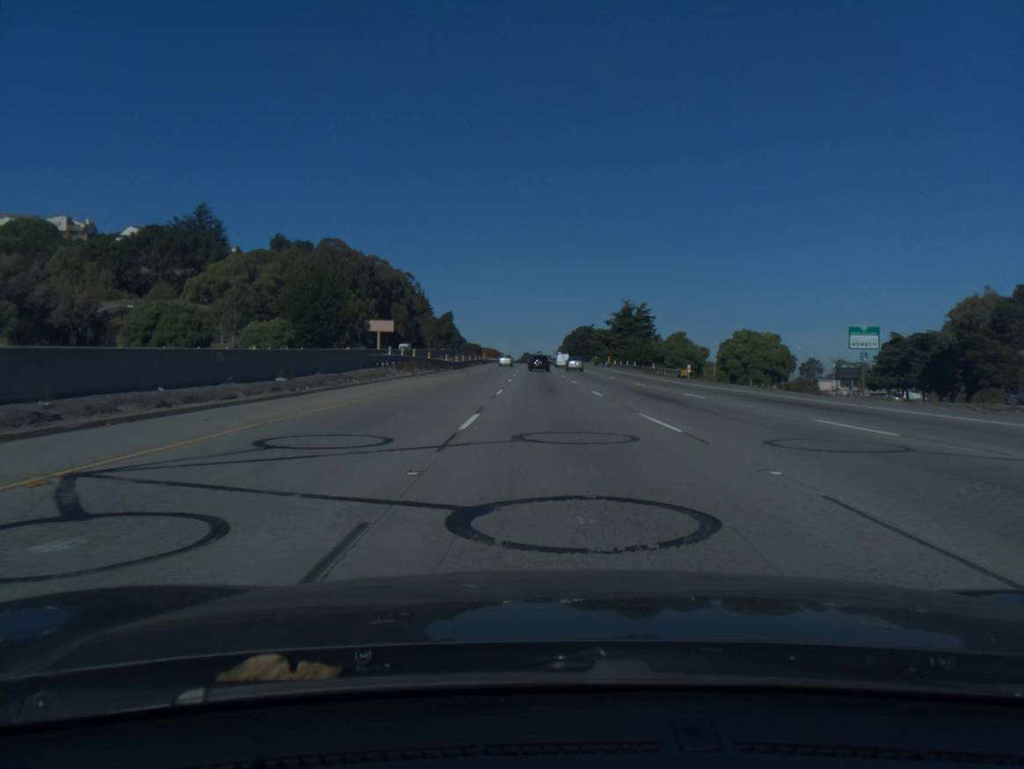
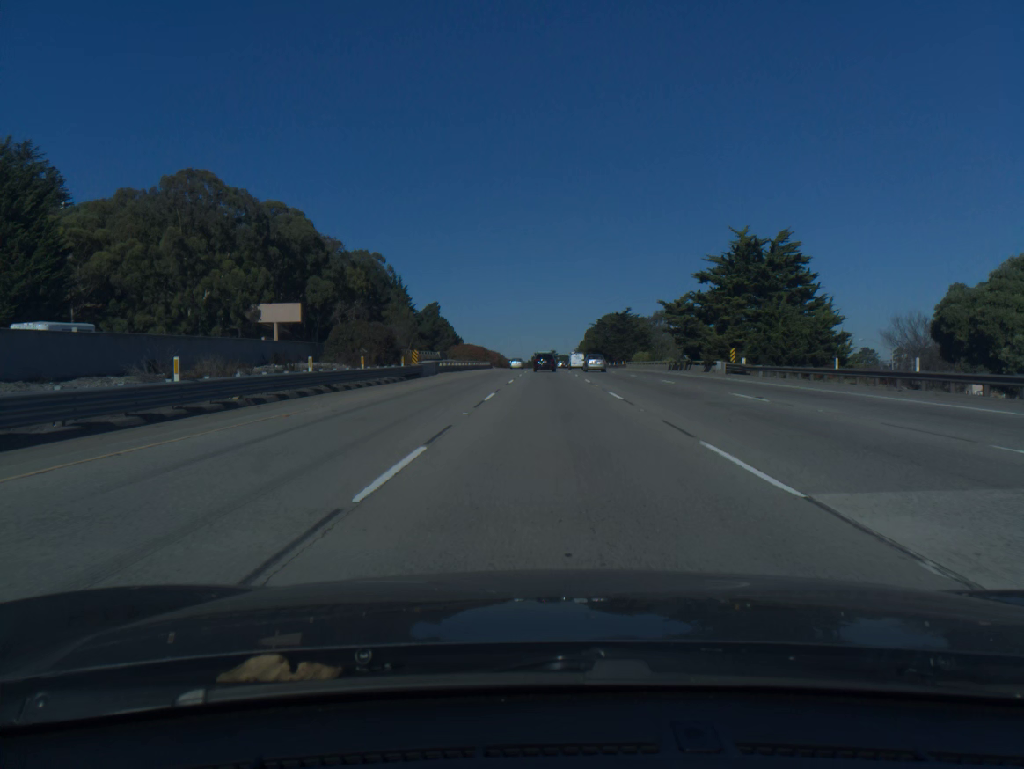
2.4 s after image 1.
(-0.8, +79.7) m; -1°
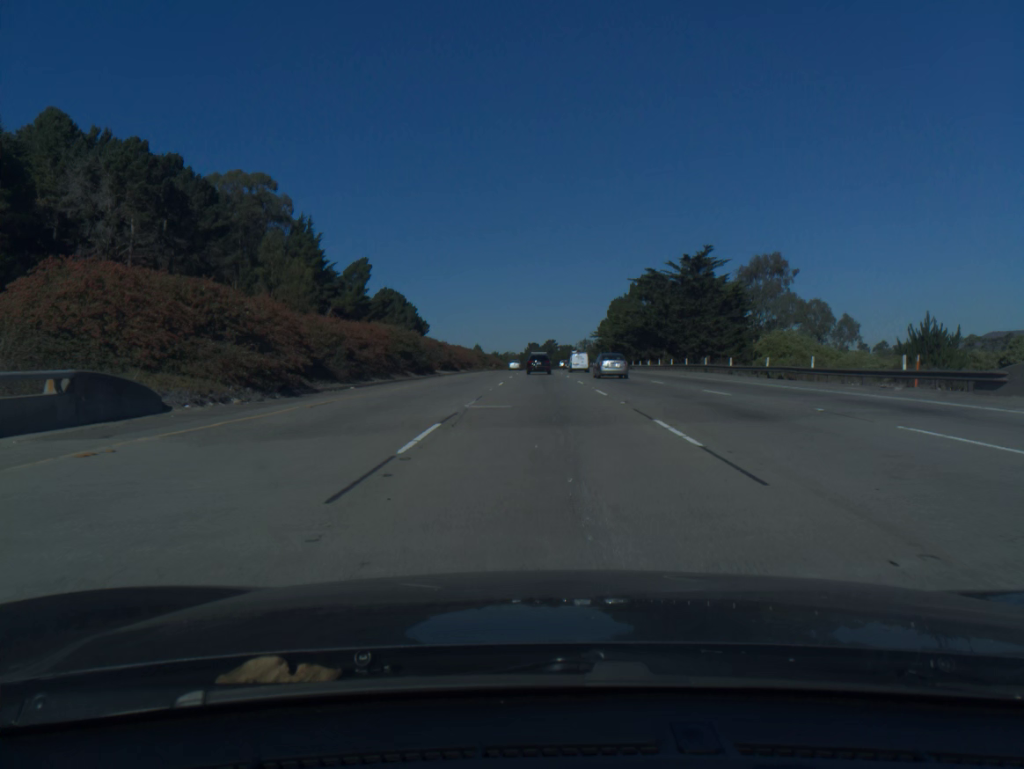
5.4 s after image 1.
(+0.4, +99.7) m; 0°
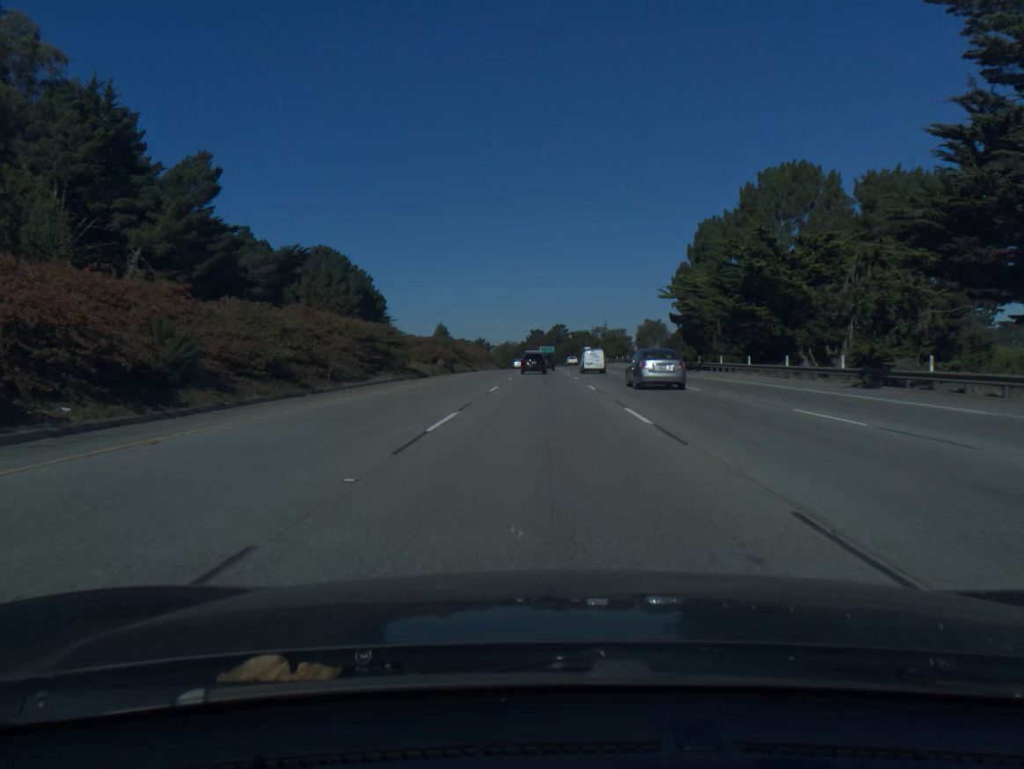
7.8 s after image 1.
(-0.2, +79.9) m; 0°
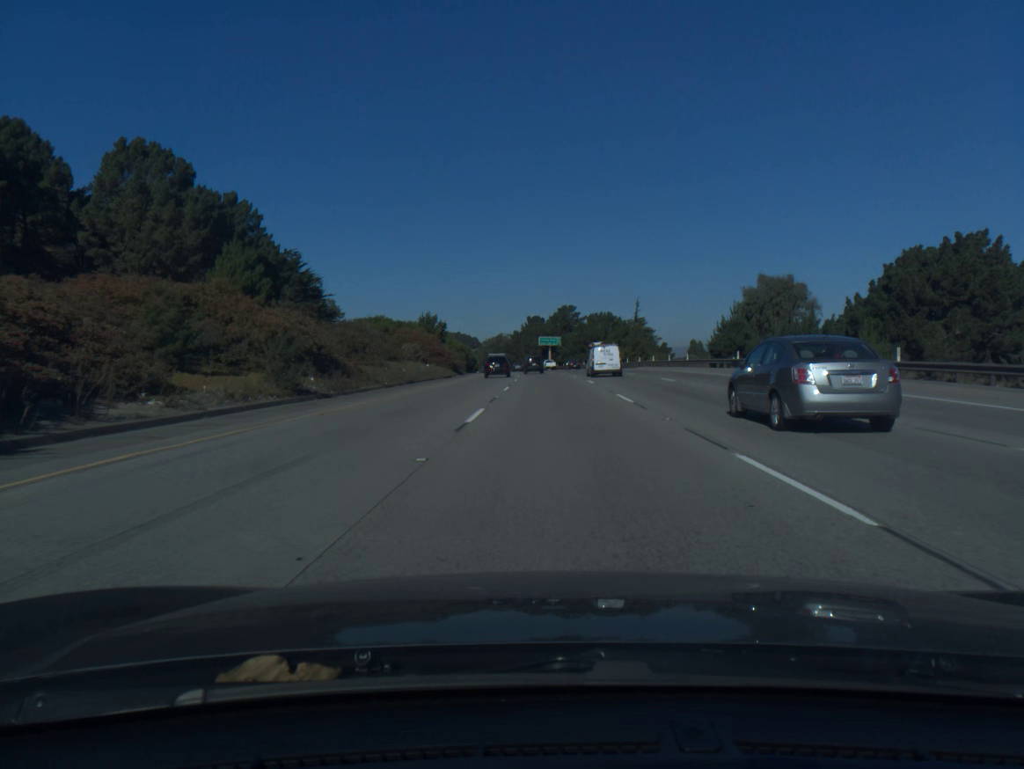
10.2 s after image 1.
(-0.3, +80.6) m; 0°
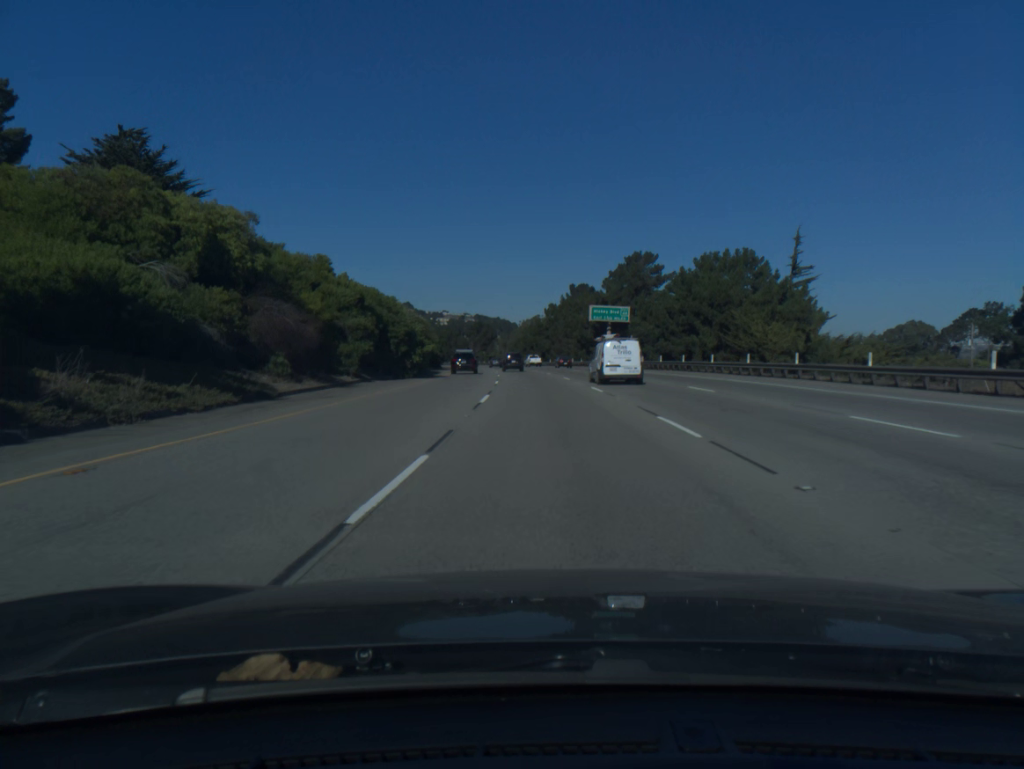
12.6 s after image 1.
(-1.1, +82.3) m; -3°
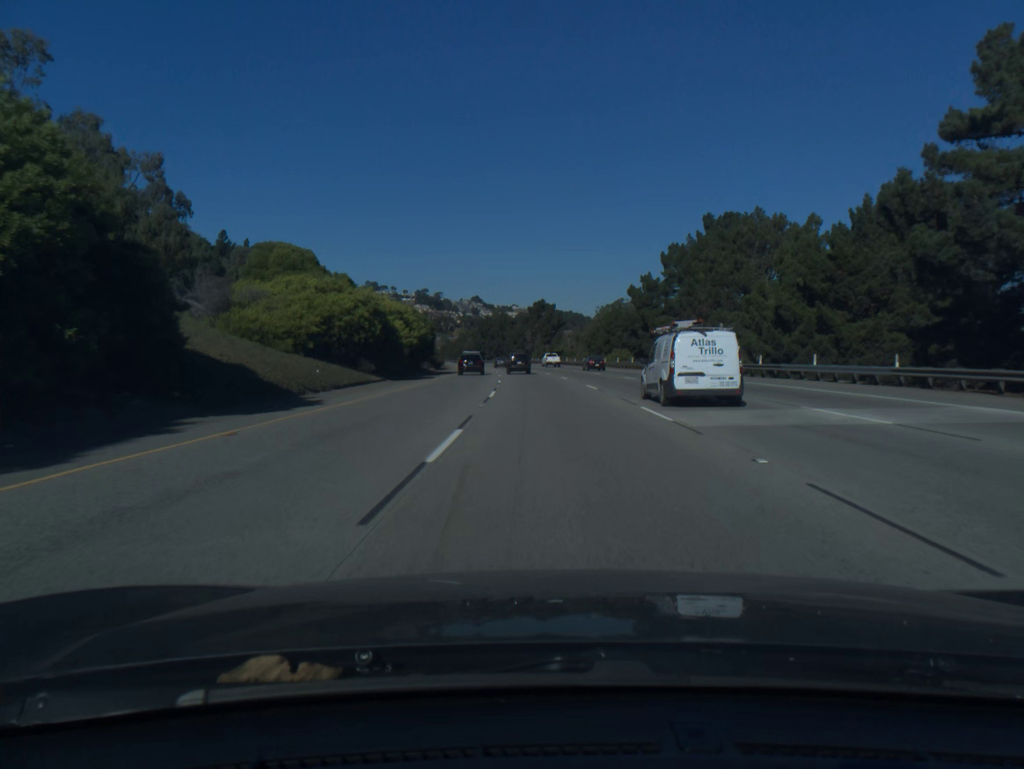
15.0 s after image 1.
(-4.0, +84.2) m; -5°
